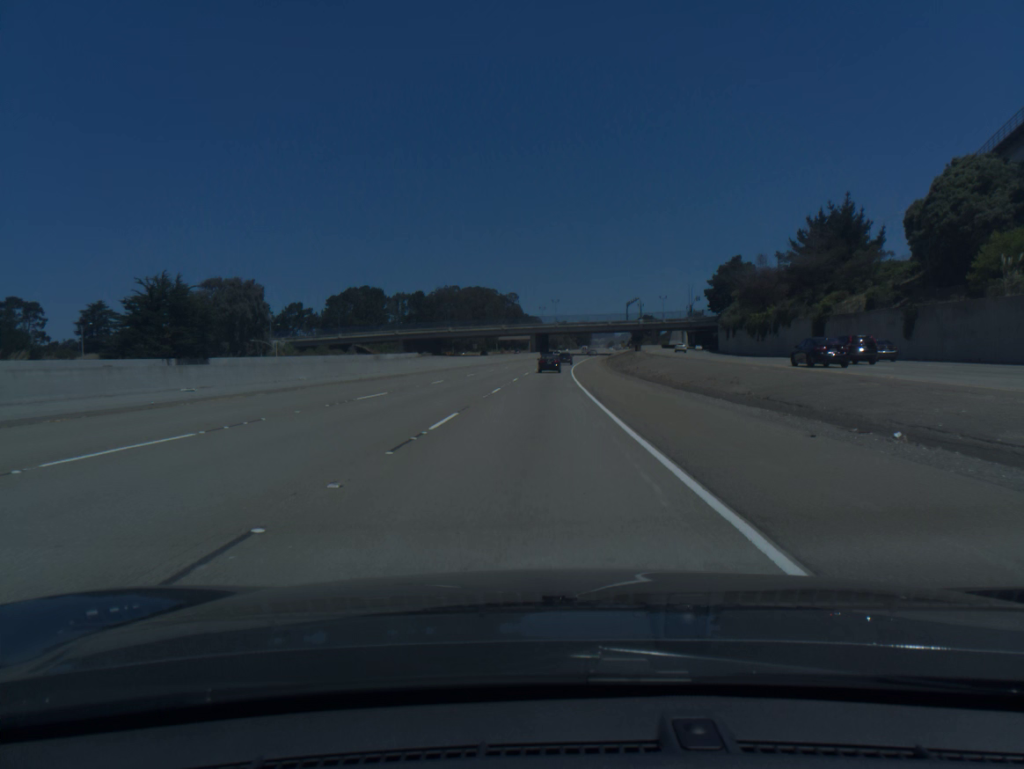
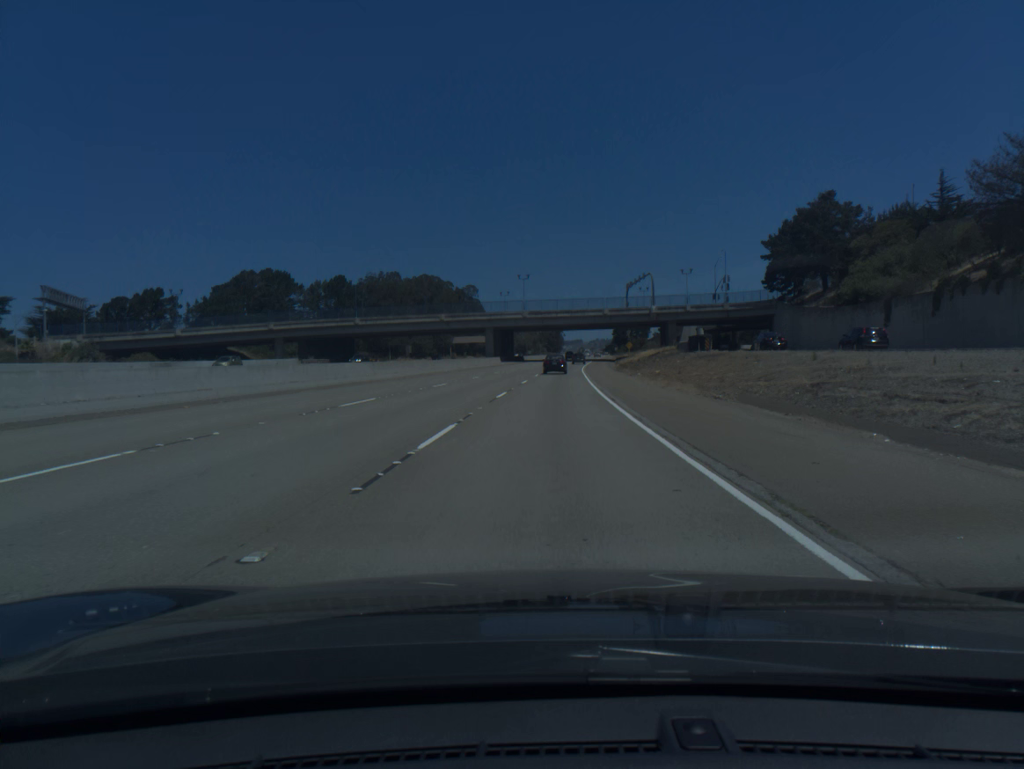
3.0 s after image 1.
(+1.4, +75.3) m; +2°
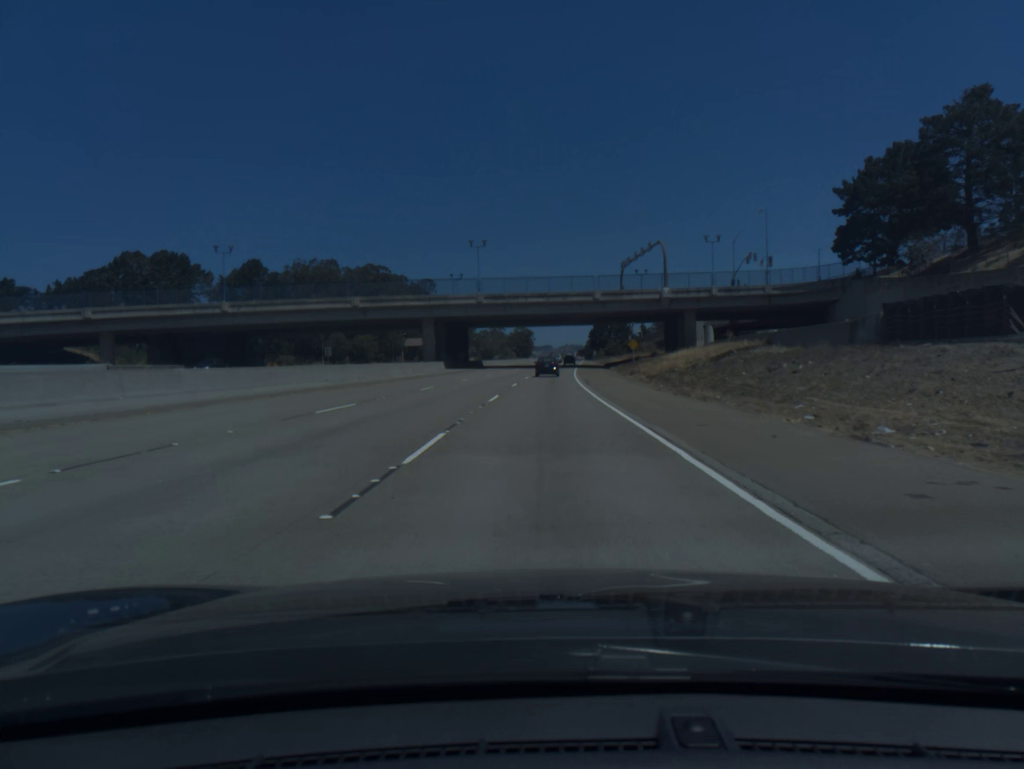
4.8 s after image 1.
(+0.8, +44.6) m; +2°
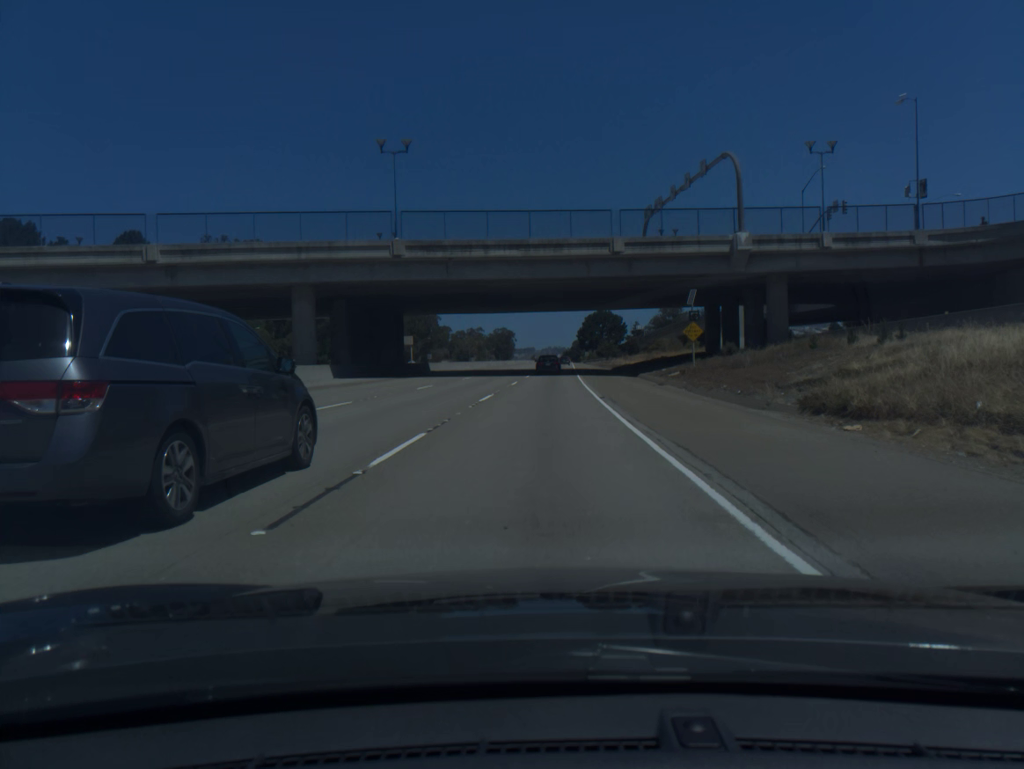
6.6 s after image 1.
(+0.6, +44.2) m; +1°
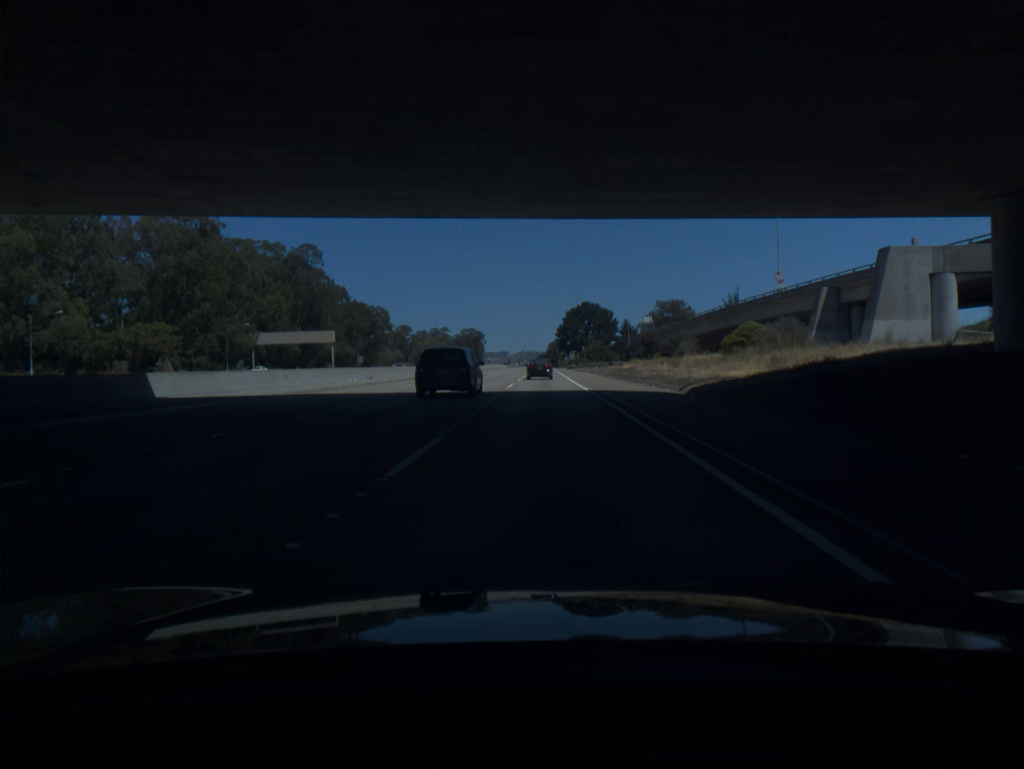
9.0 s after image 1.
(+0.9, +58.4) m; +2°
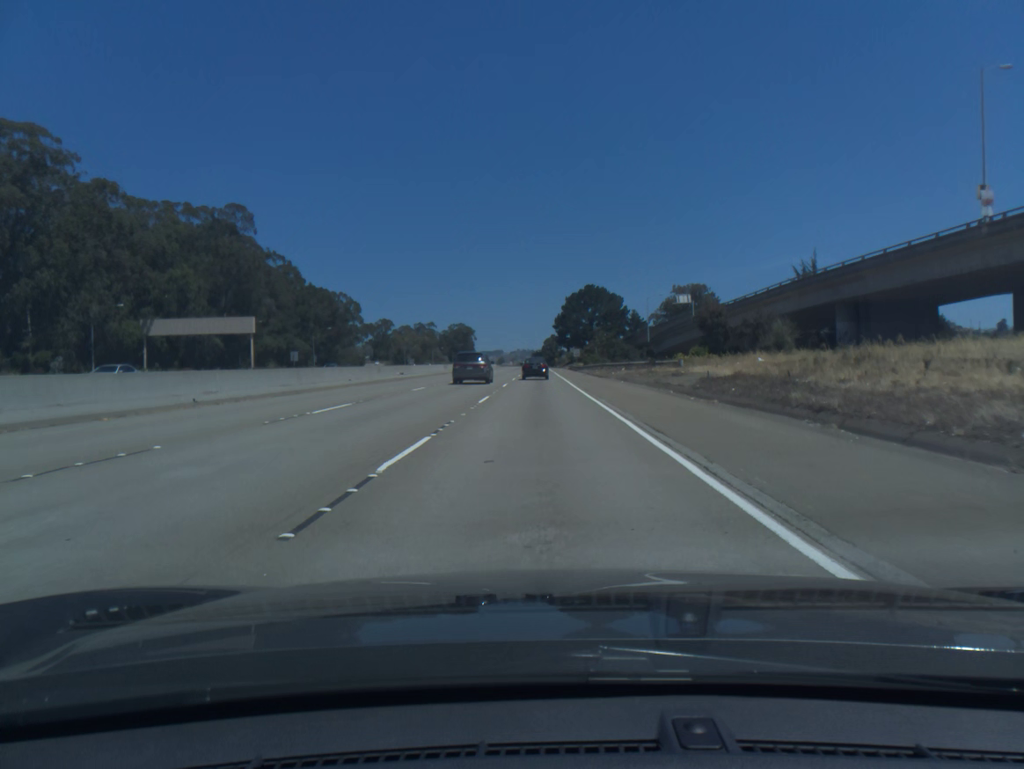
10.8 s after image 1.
(+0.2, +43.2) m; 0°
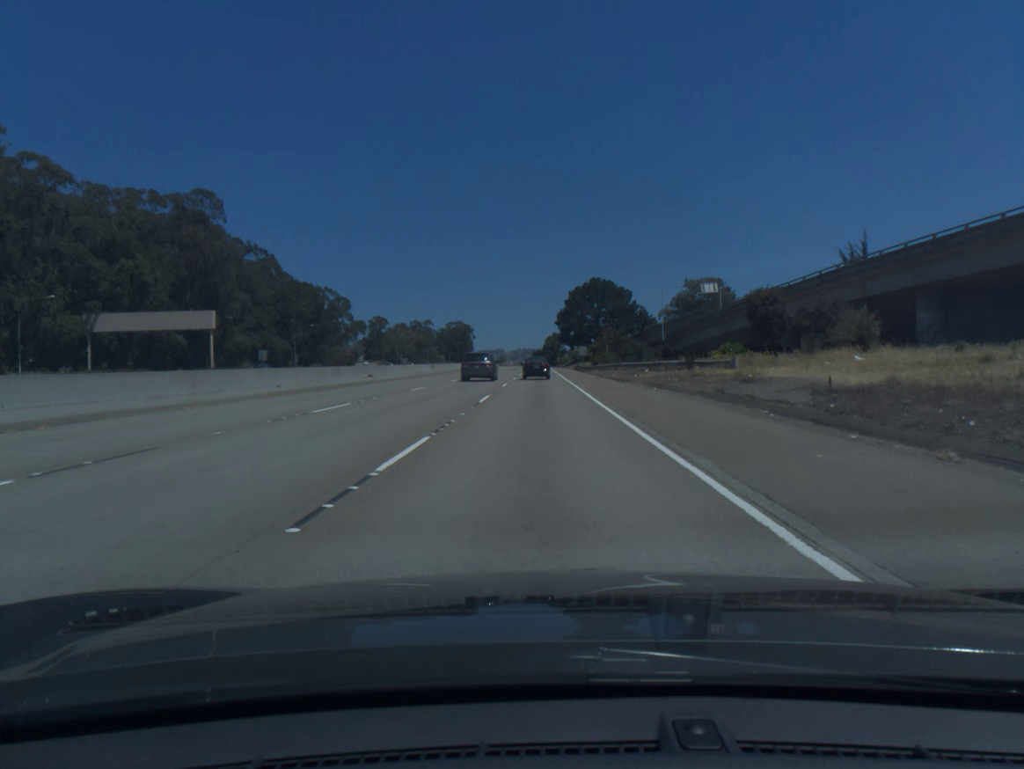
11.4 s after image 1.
(0.0, +14.3) m; 0°
